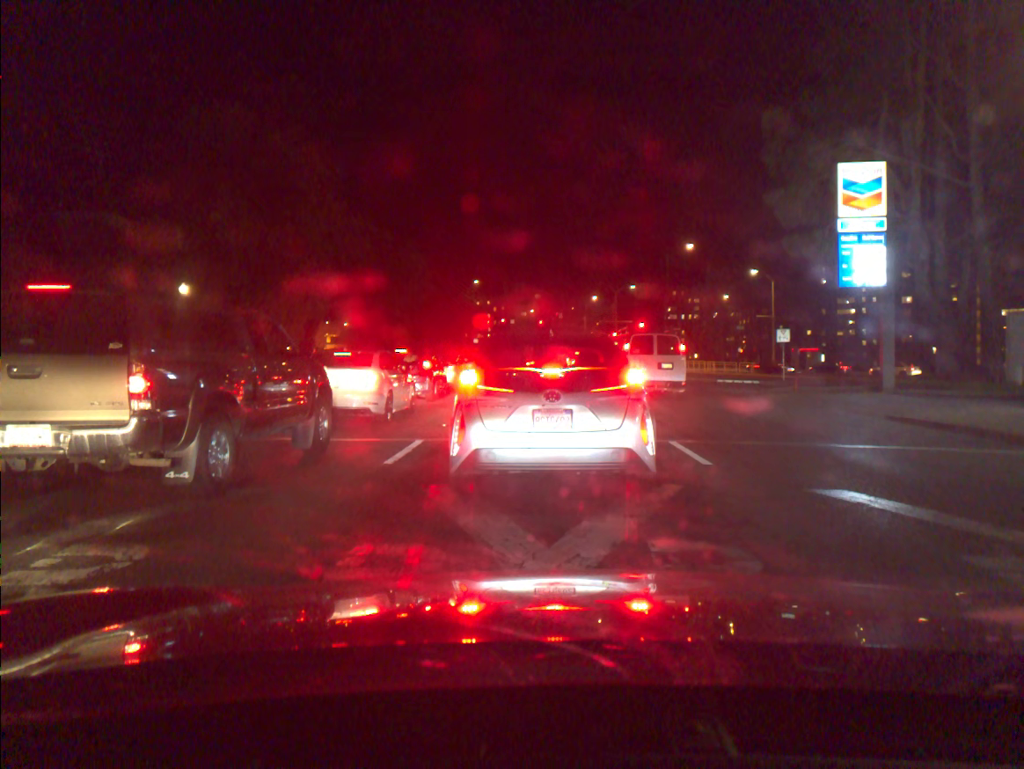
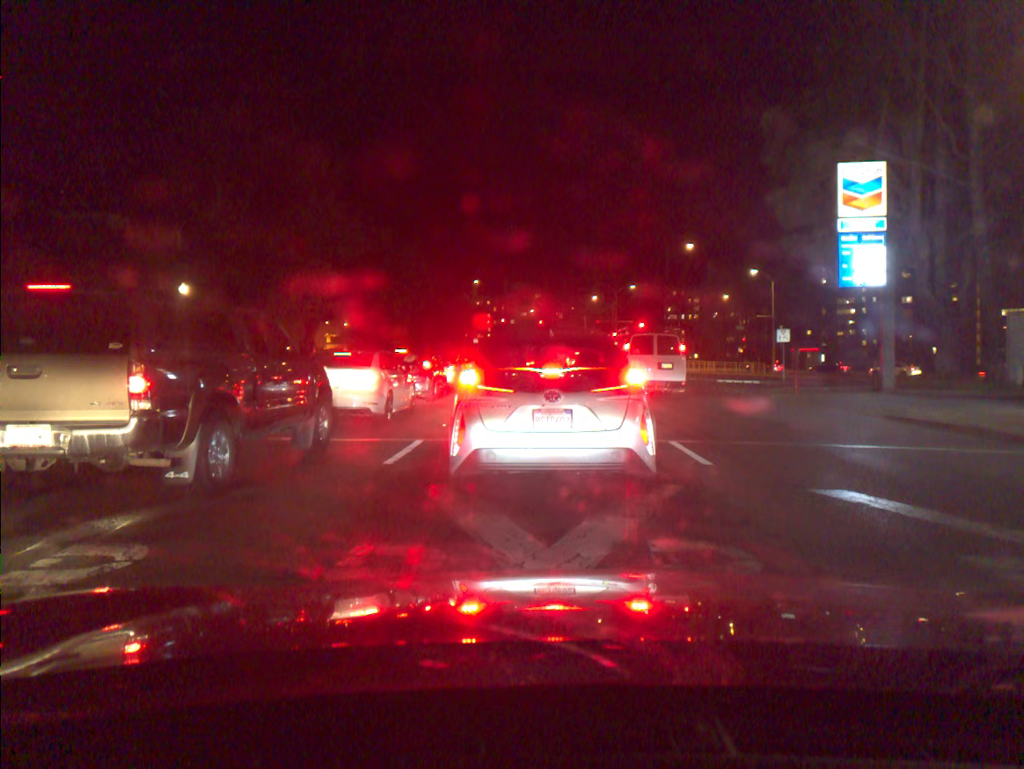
(0.0, 0.0) m; 0°
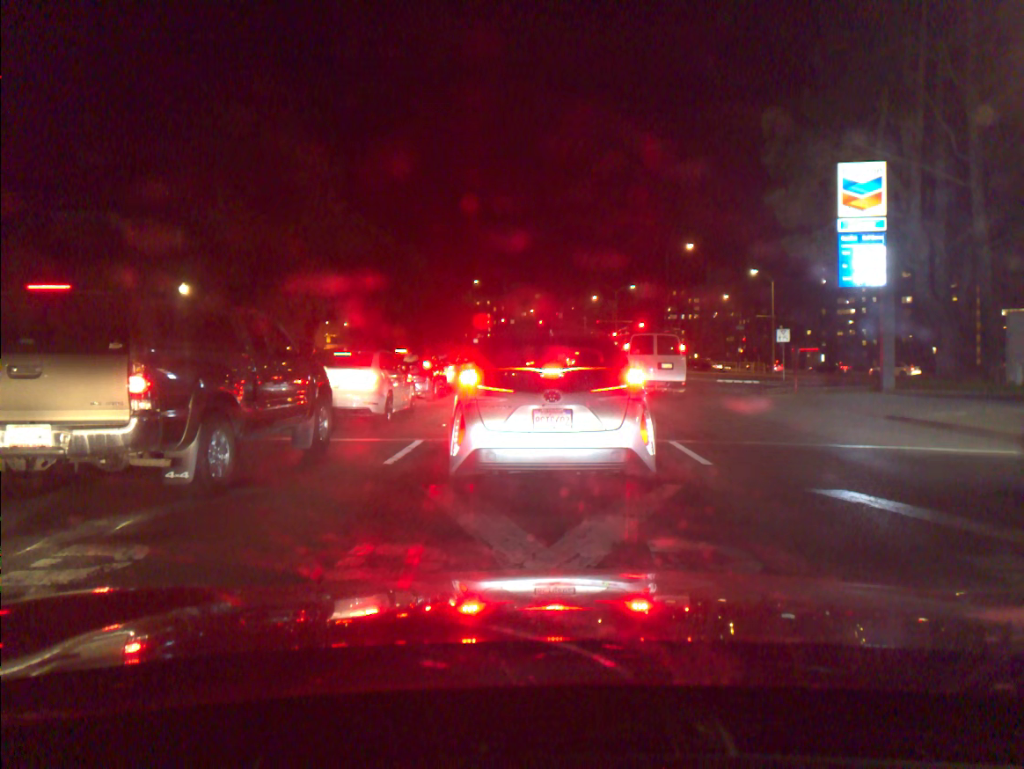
(0.0, 0.0) m; 0°
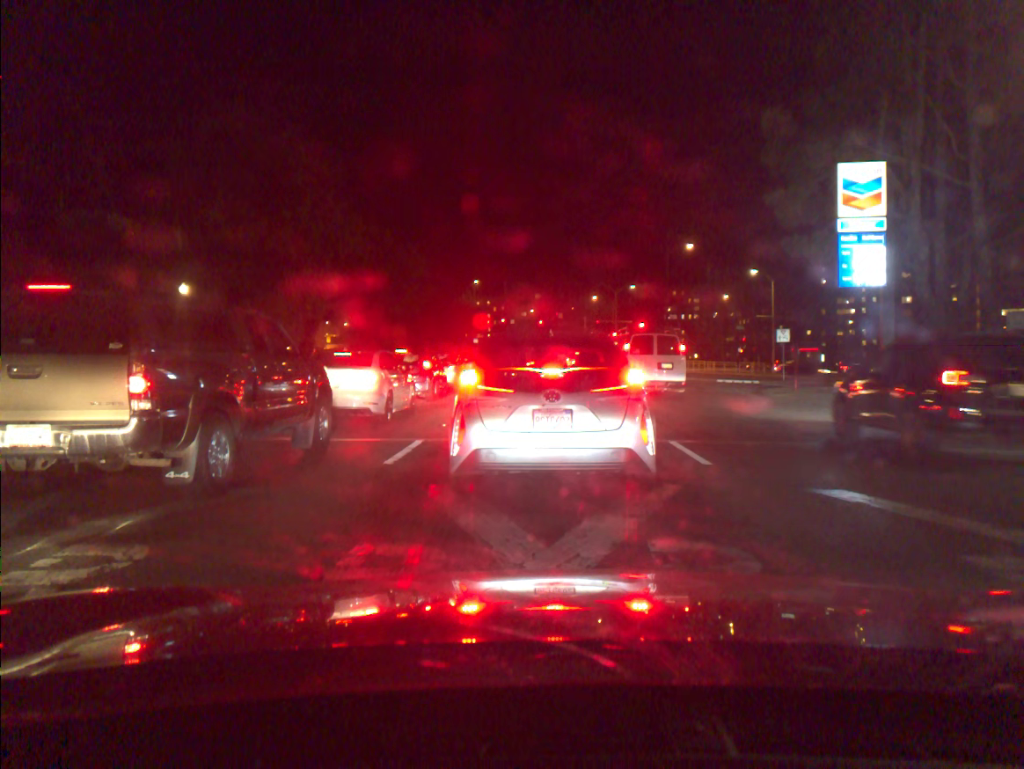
(0.0, 0.0) m; 0°
